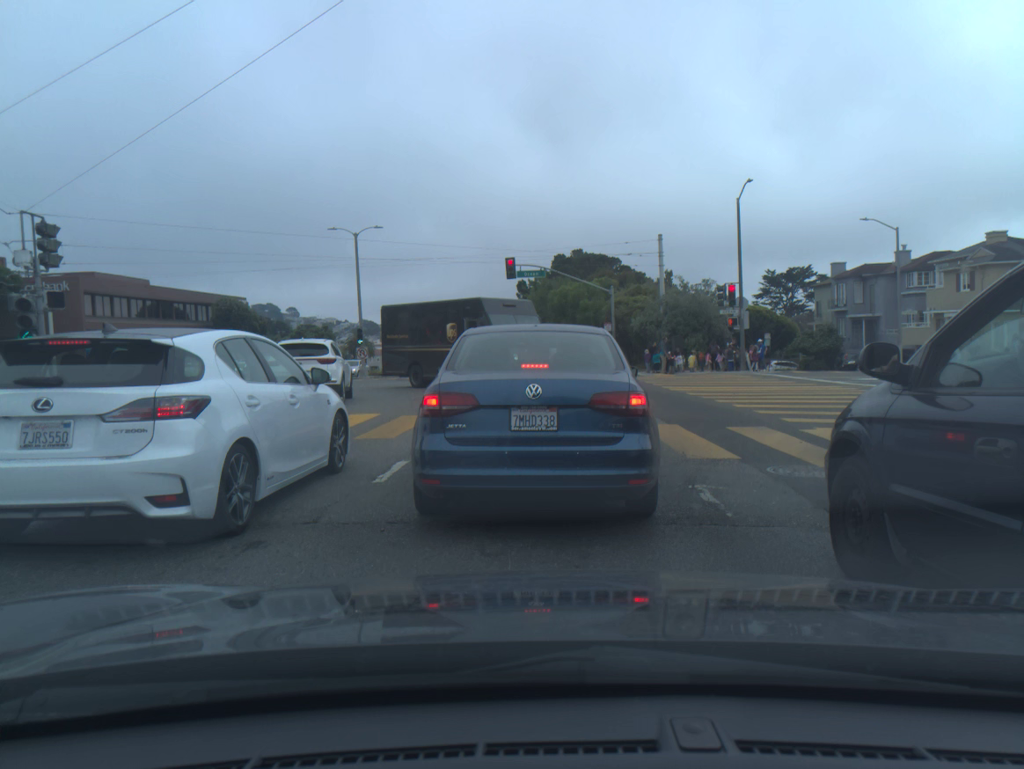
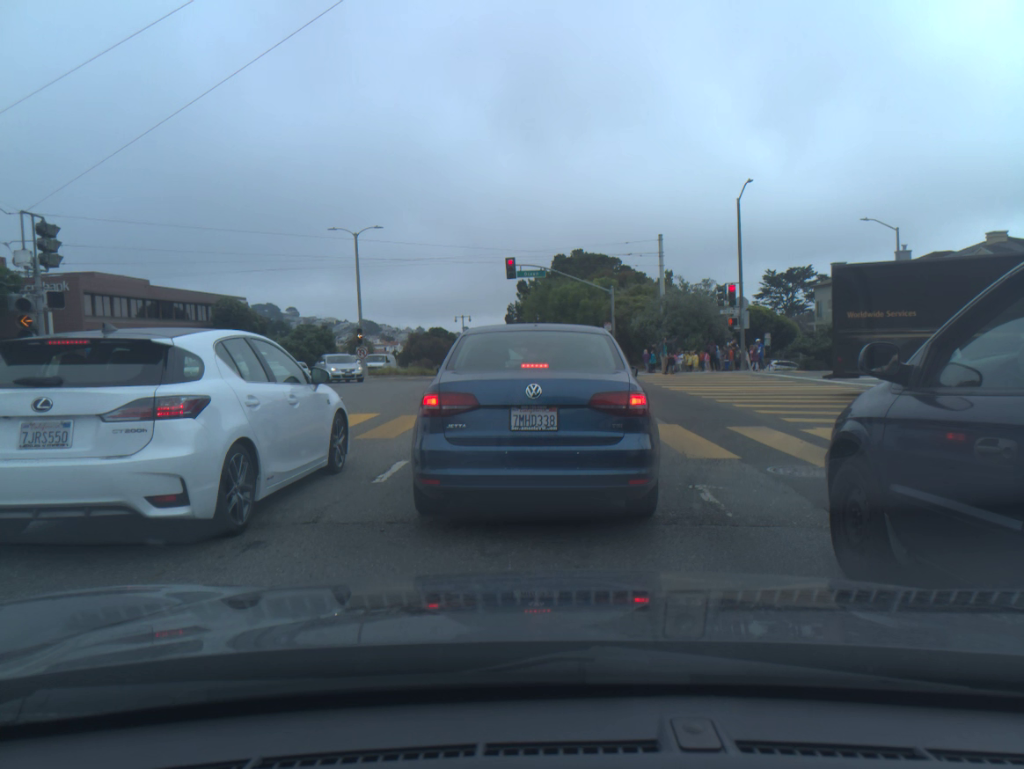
(0.0, 0.0) m; 0°
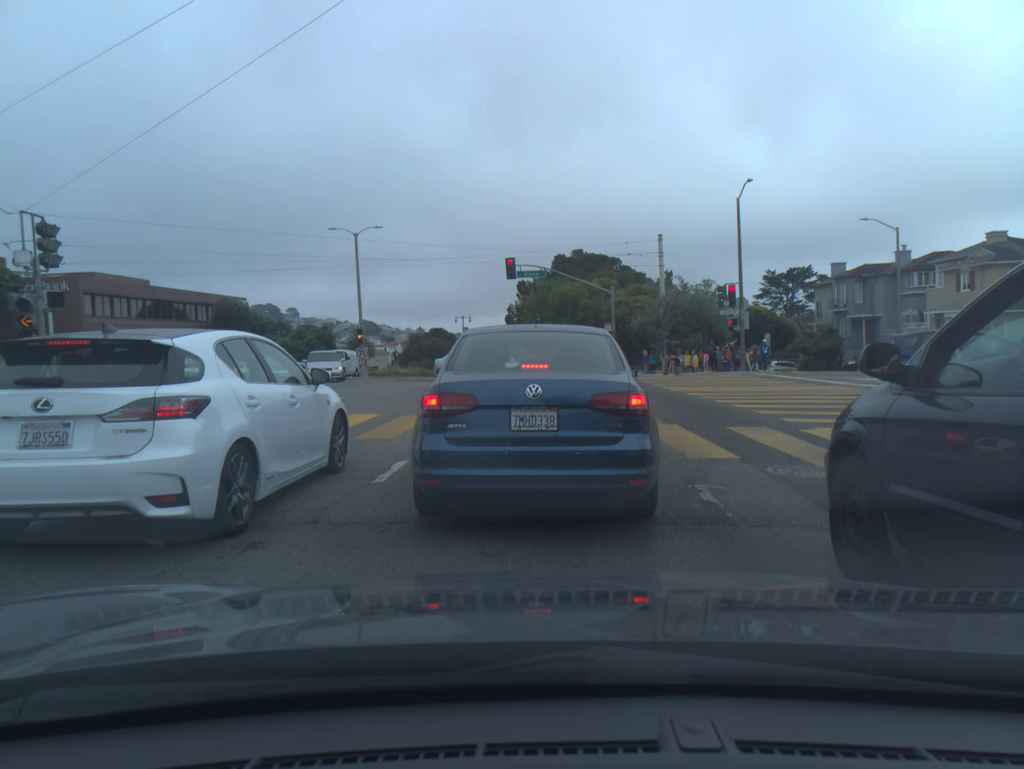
(0.0, 0.0) m; 0°
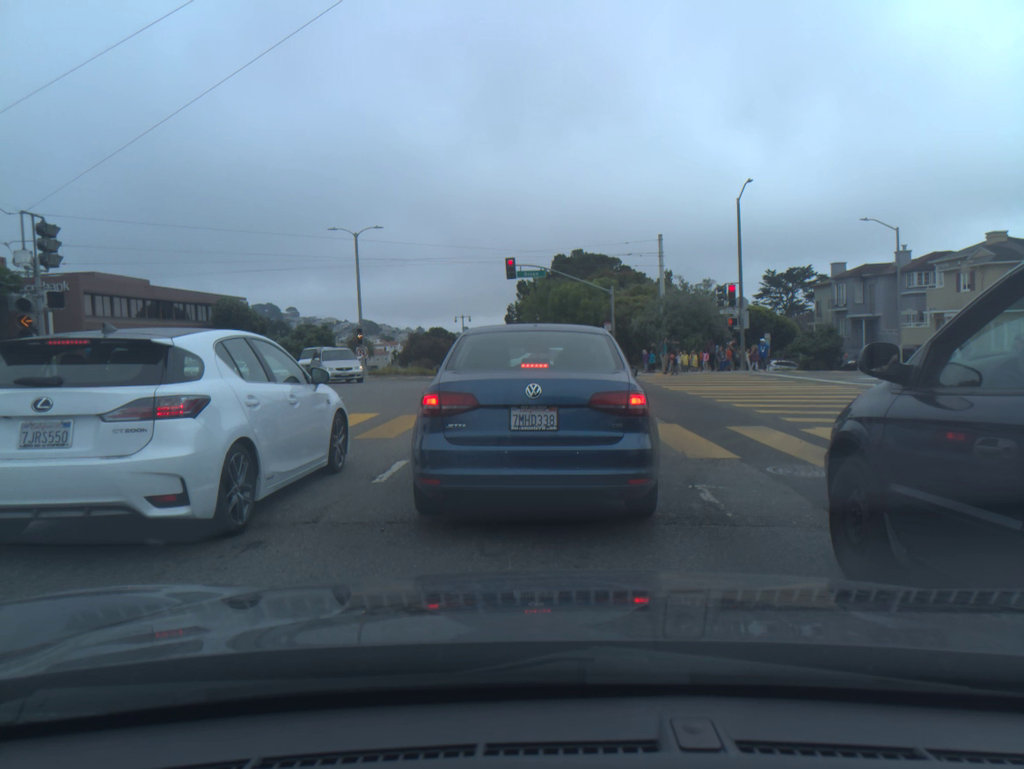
(0.0, 0.0) m; 0°
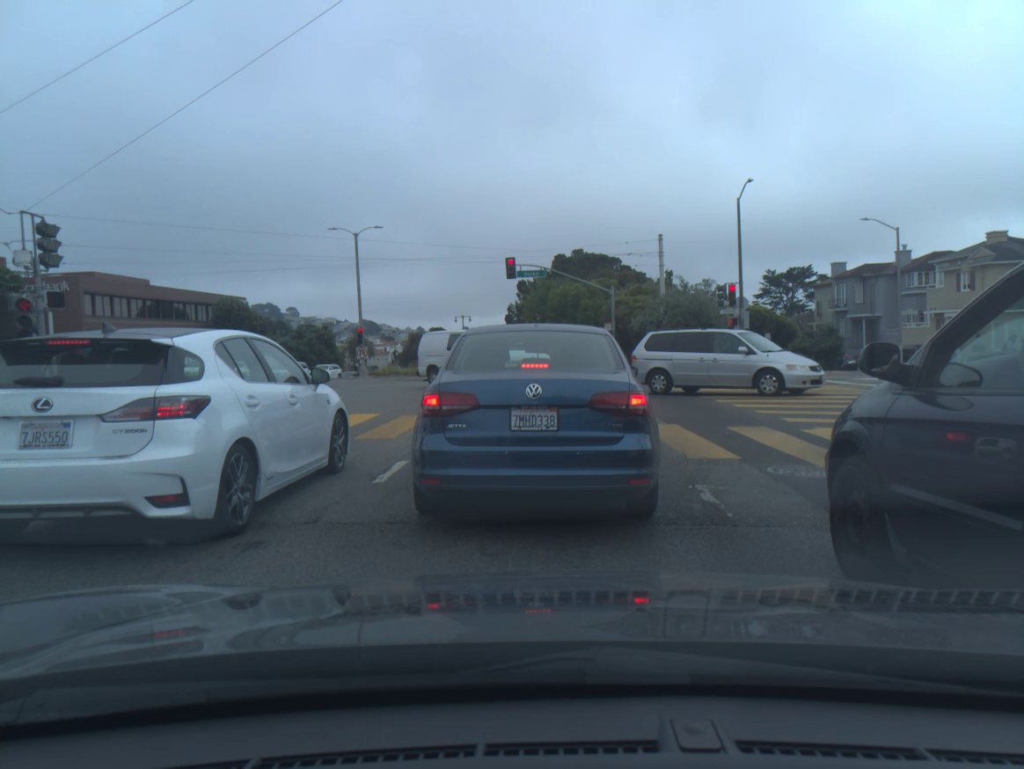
(0.0, 0.0) m; 0°
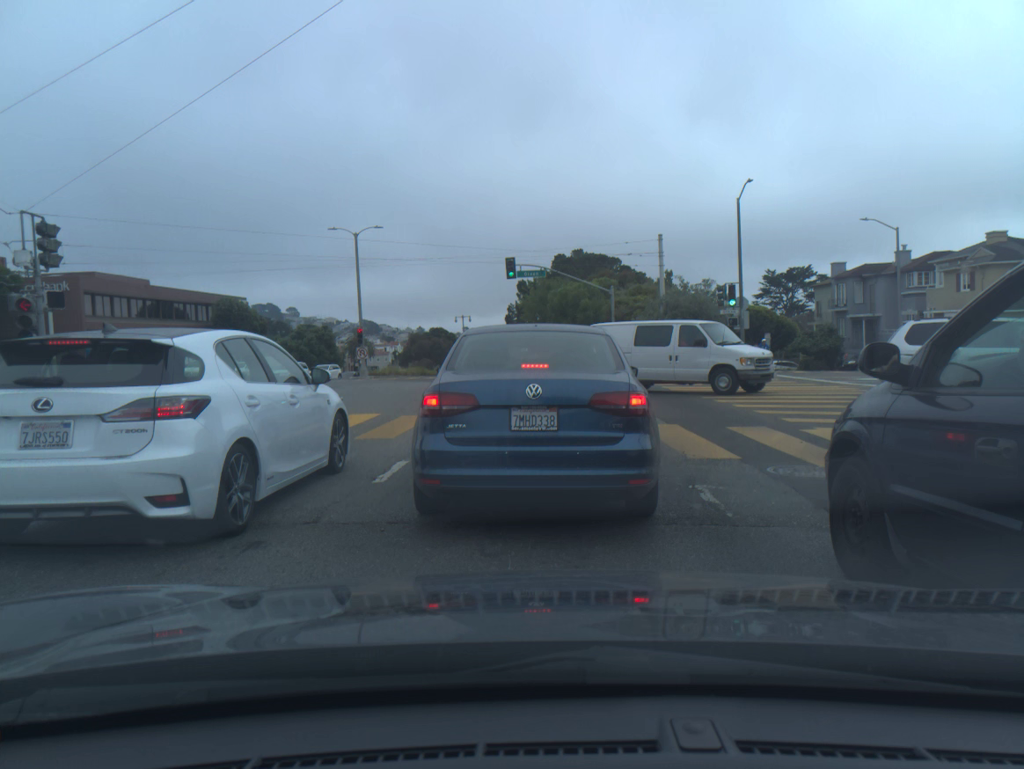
(0.0, 0.0) m; 0°
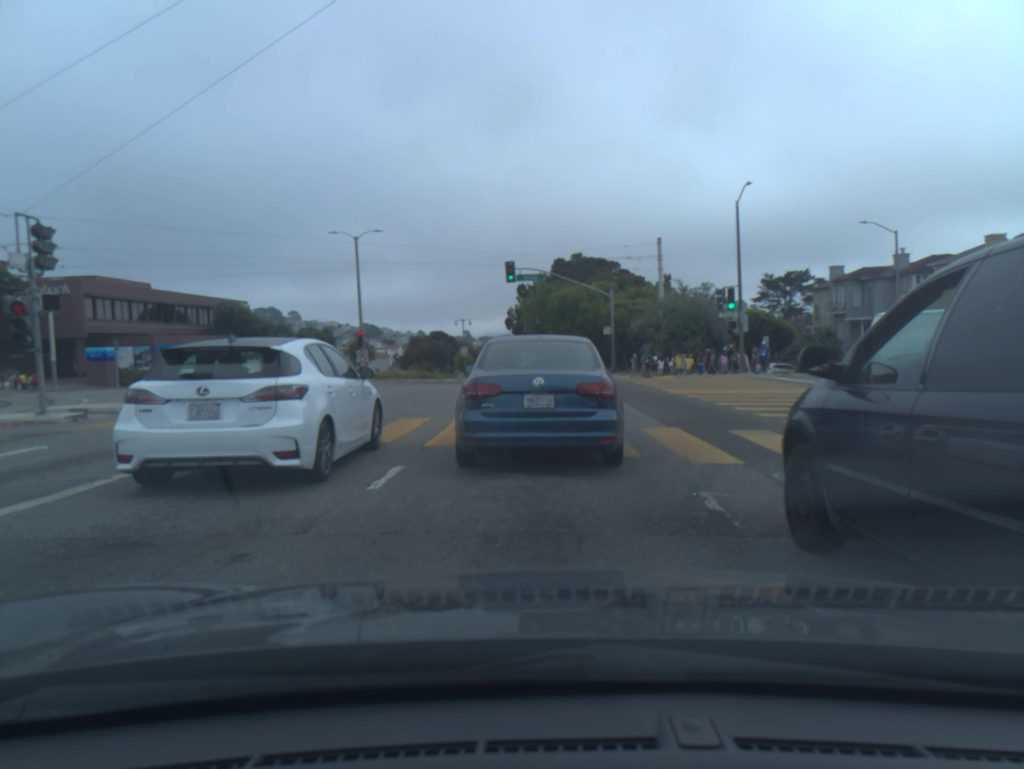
(0.0, +0.2) m; 0°
